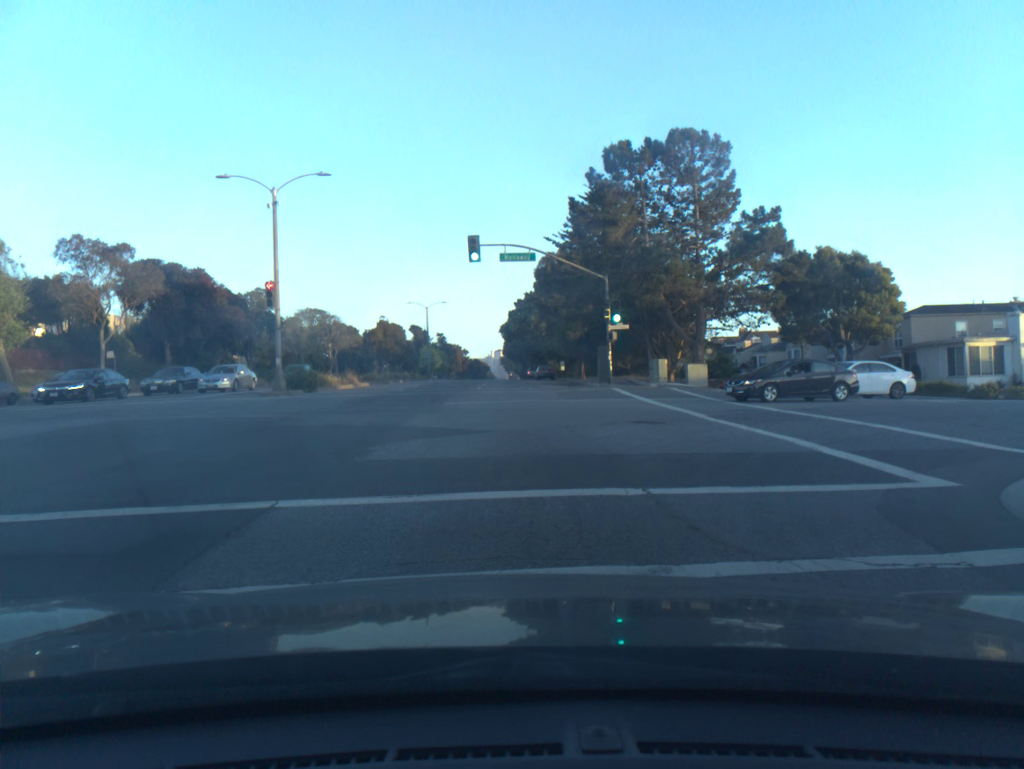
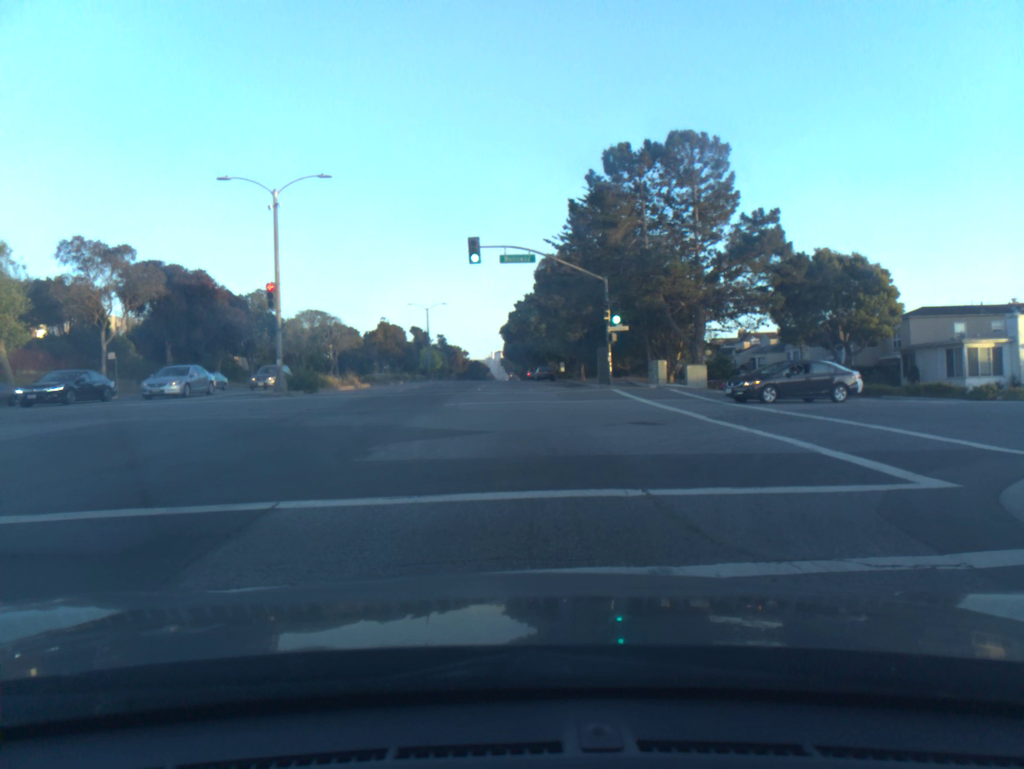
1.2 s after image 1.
(0.0, 0.0) m; 0°
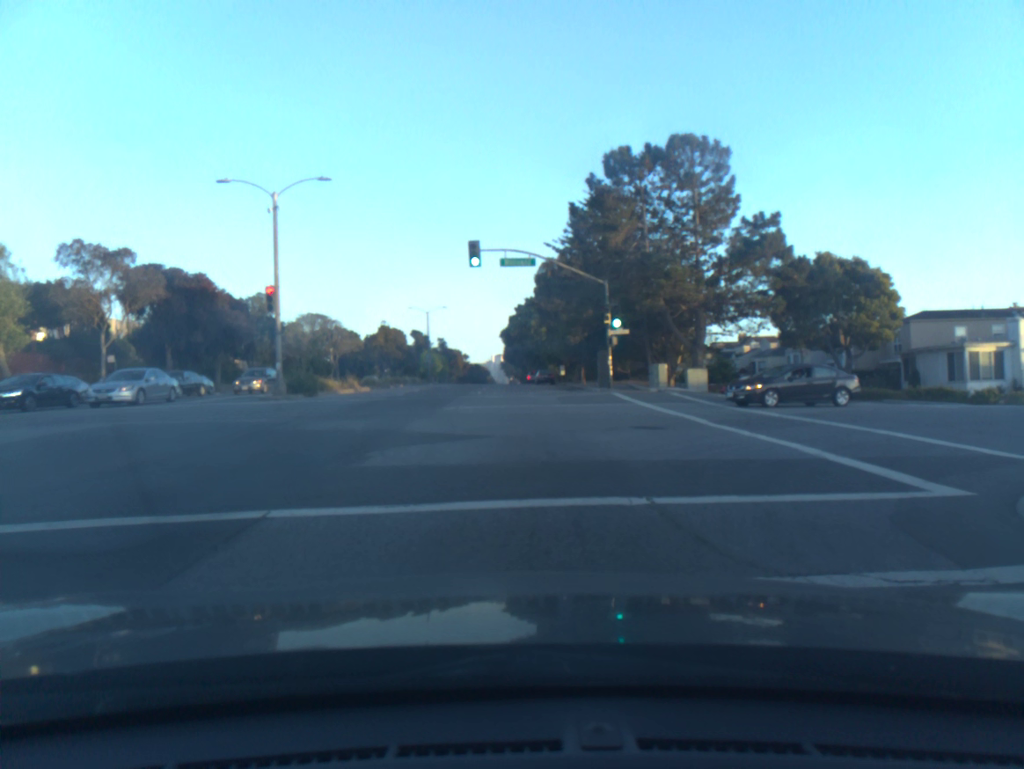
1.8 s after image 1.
(0.0, +0.2) m; 0°
